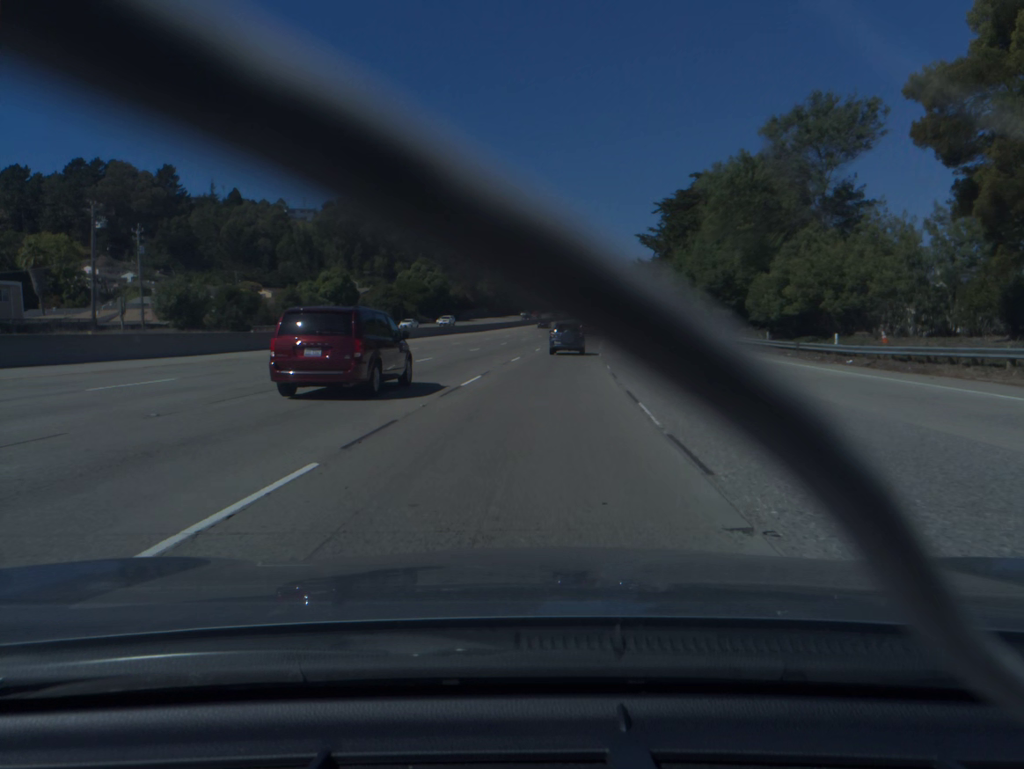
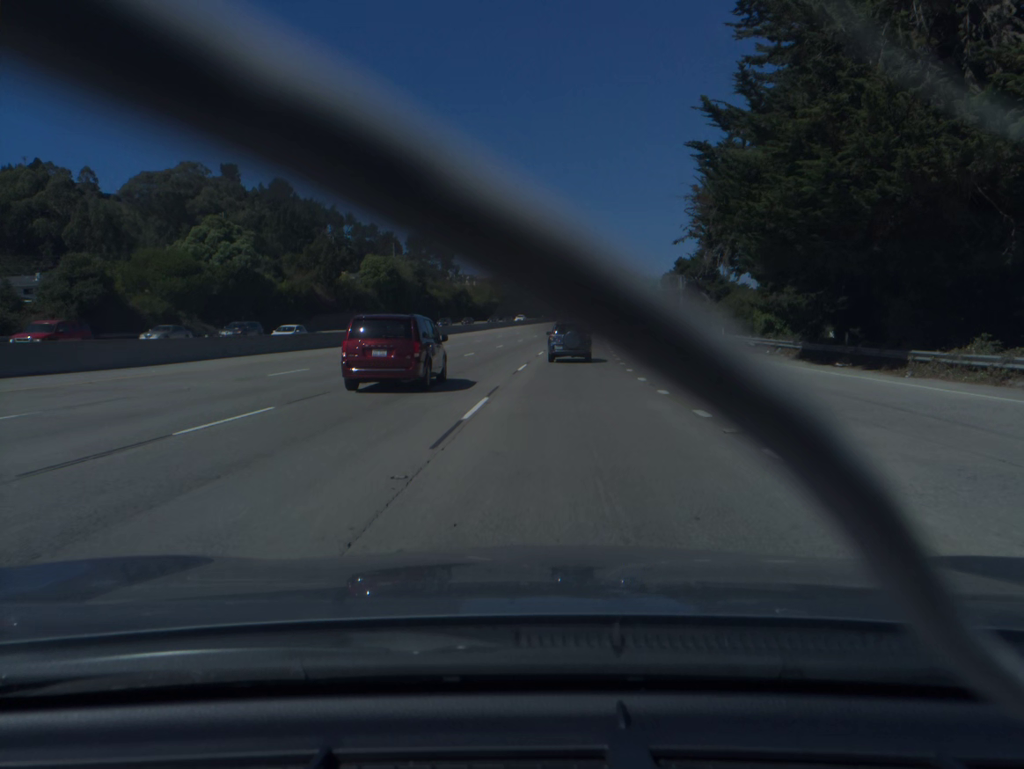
(+4.7, +79.0) m; +5°
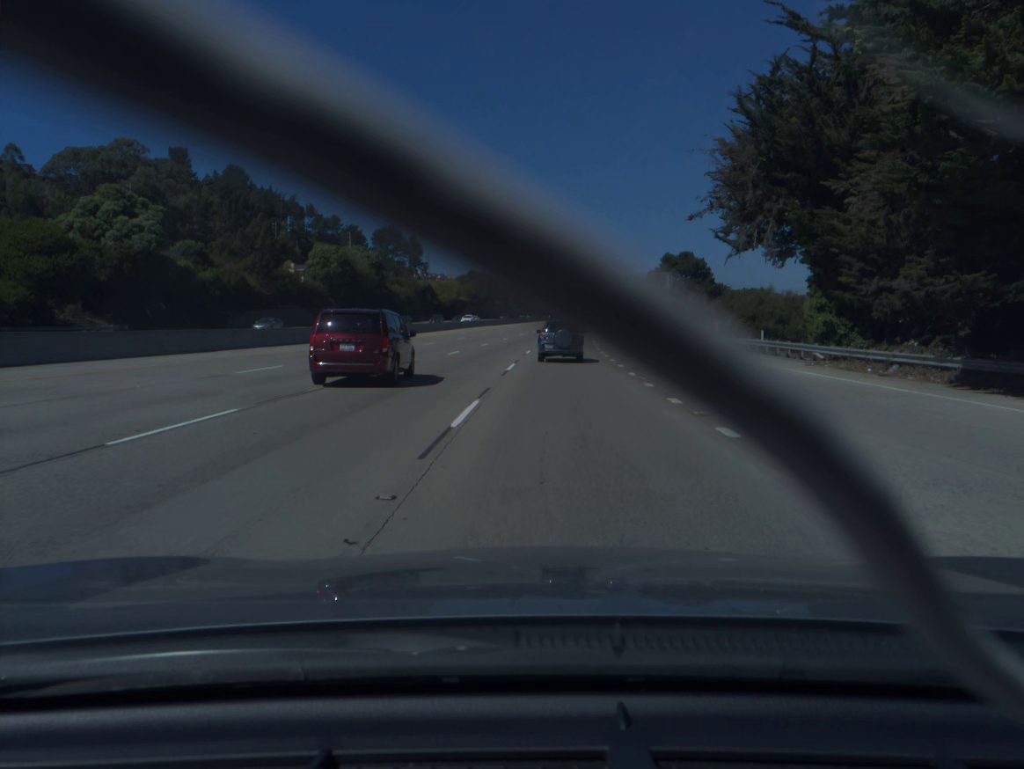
(+0.2, +16.0) m; +2°
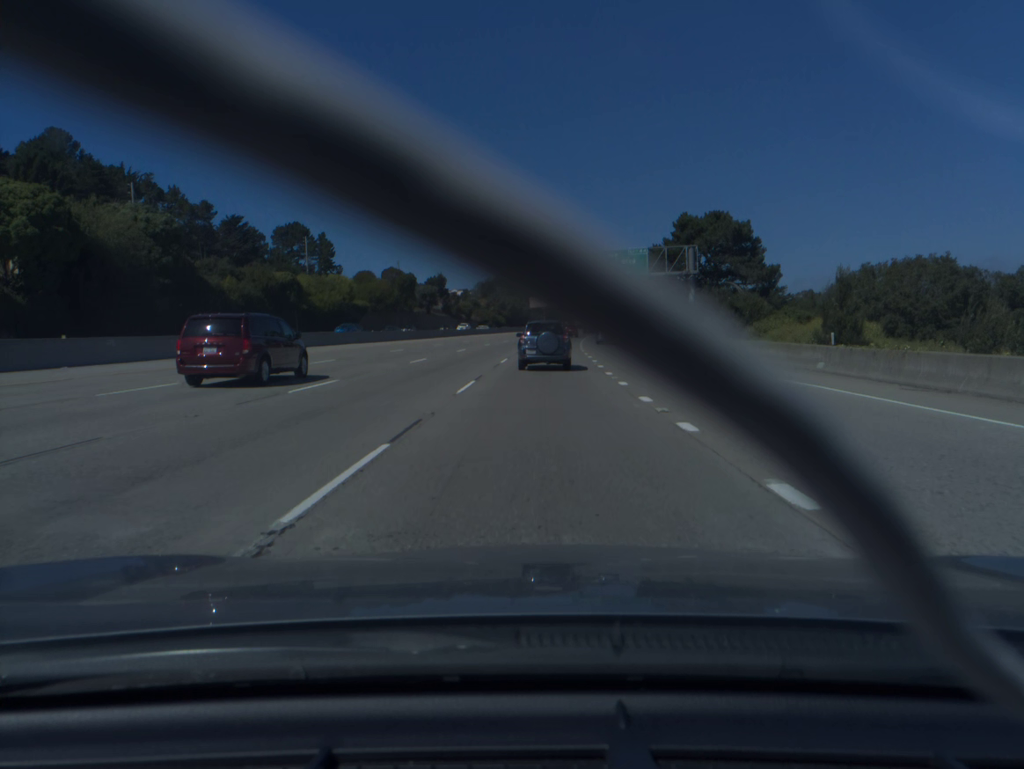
(+2.9, +63.8) m; +4°
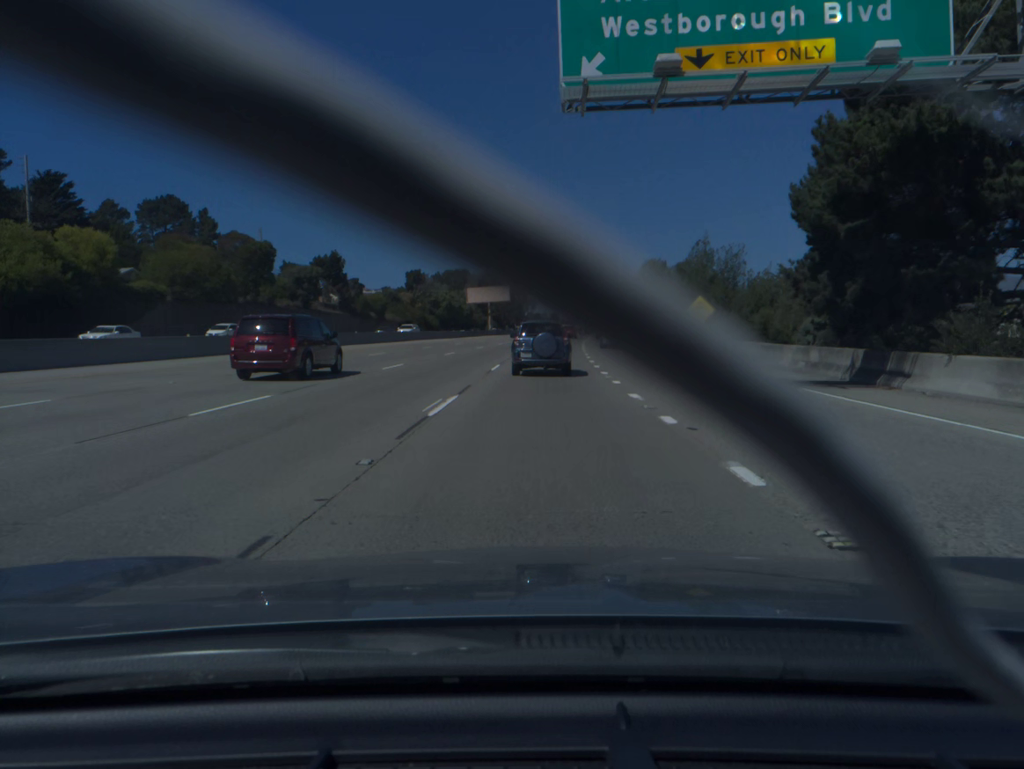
(+1.8, +63.0) m; +4°
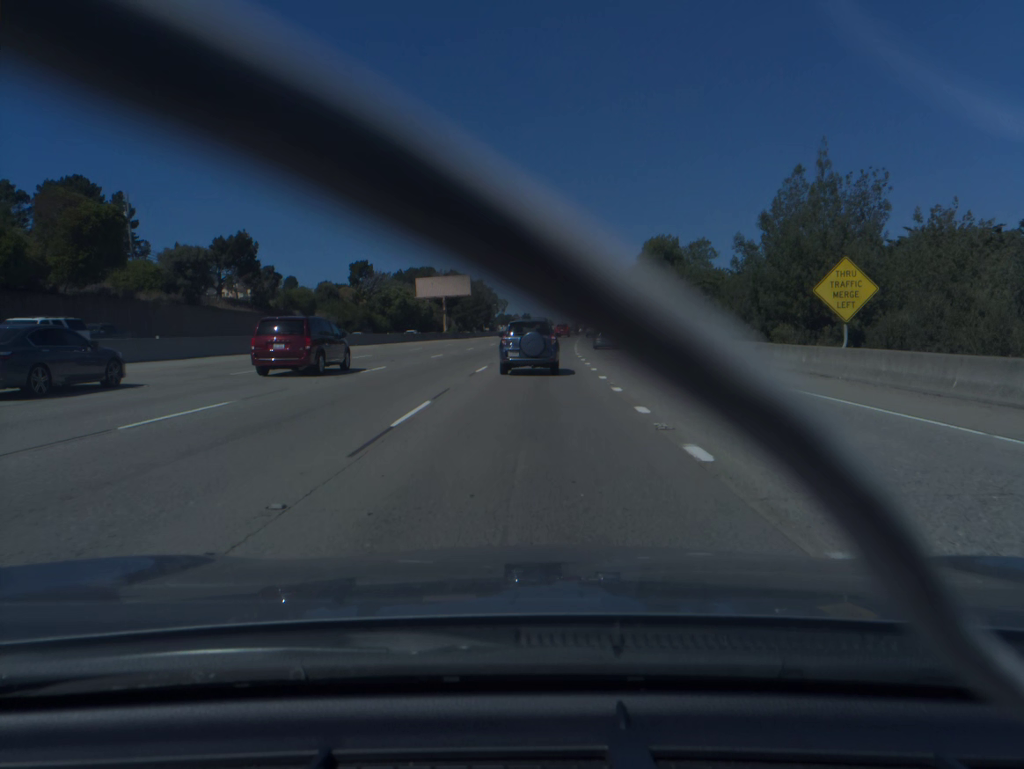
(+0.6, +30.8) m; +2°
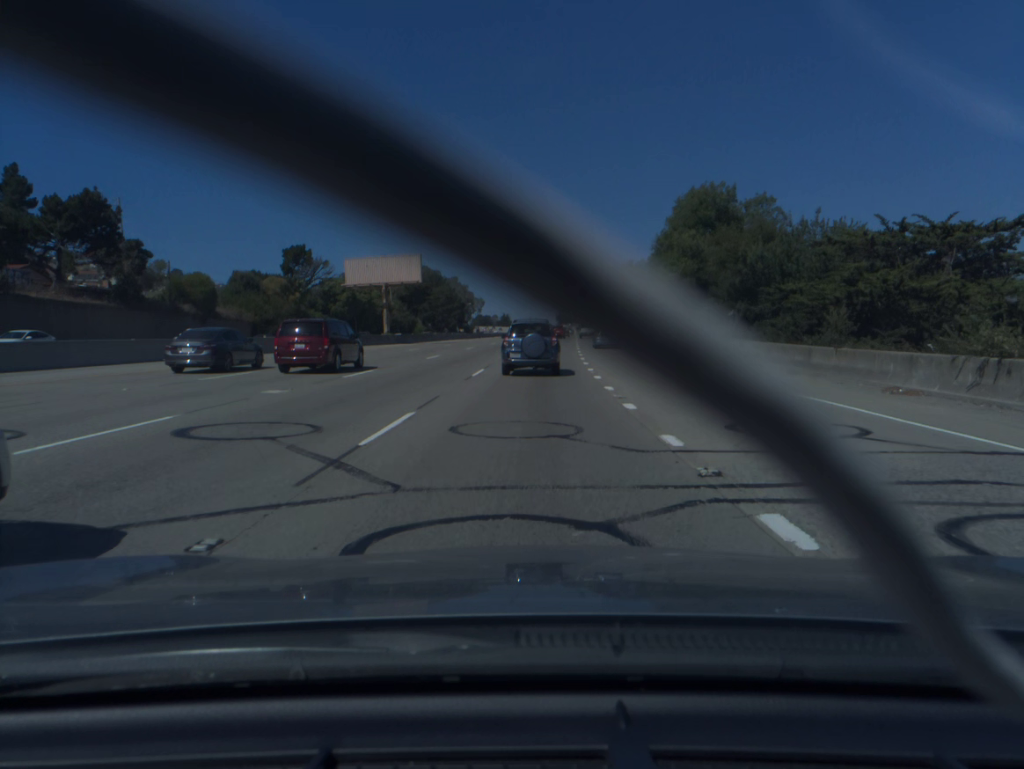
(+0.4, +30.8) m; +1°
